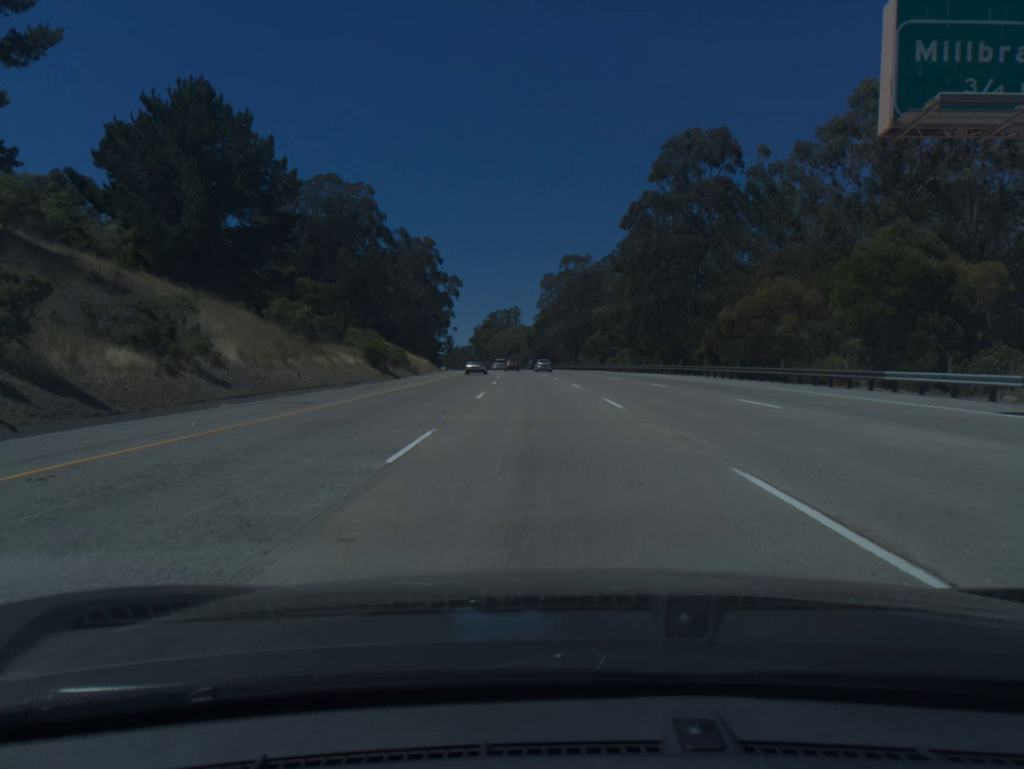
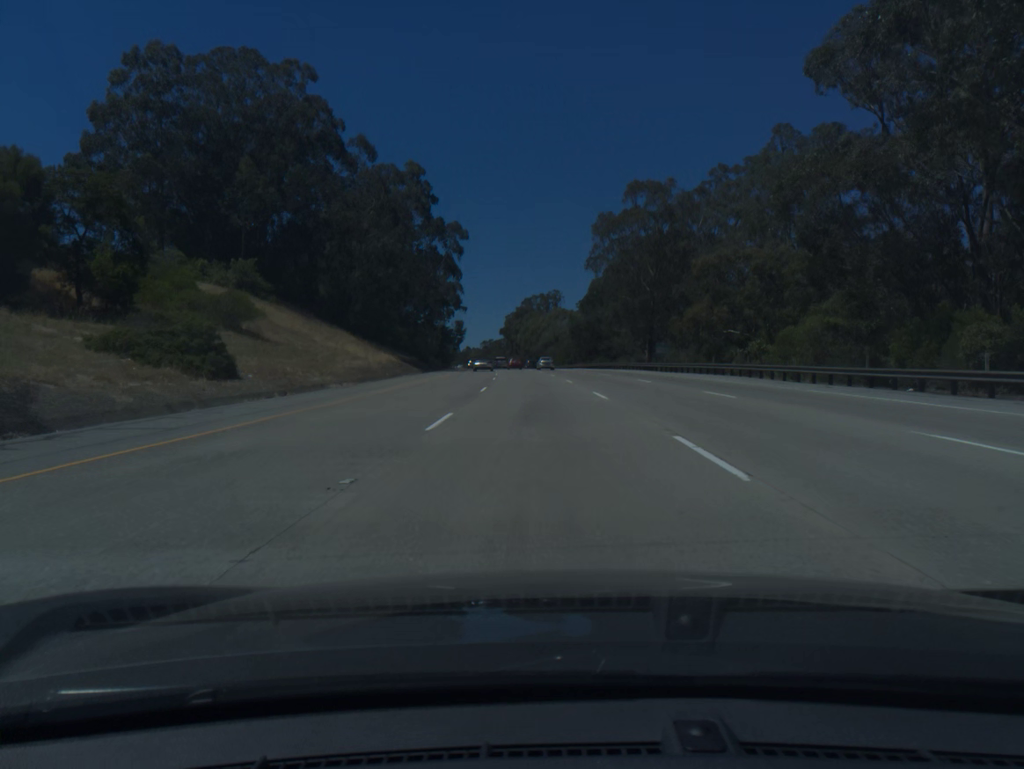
(-1.4, +54.7) m; -3°
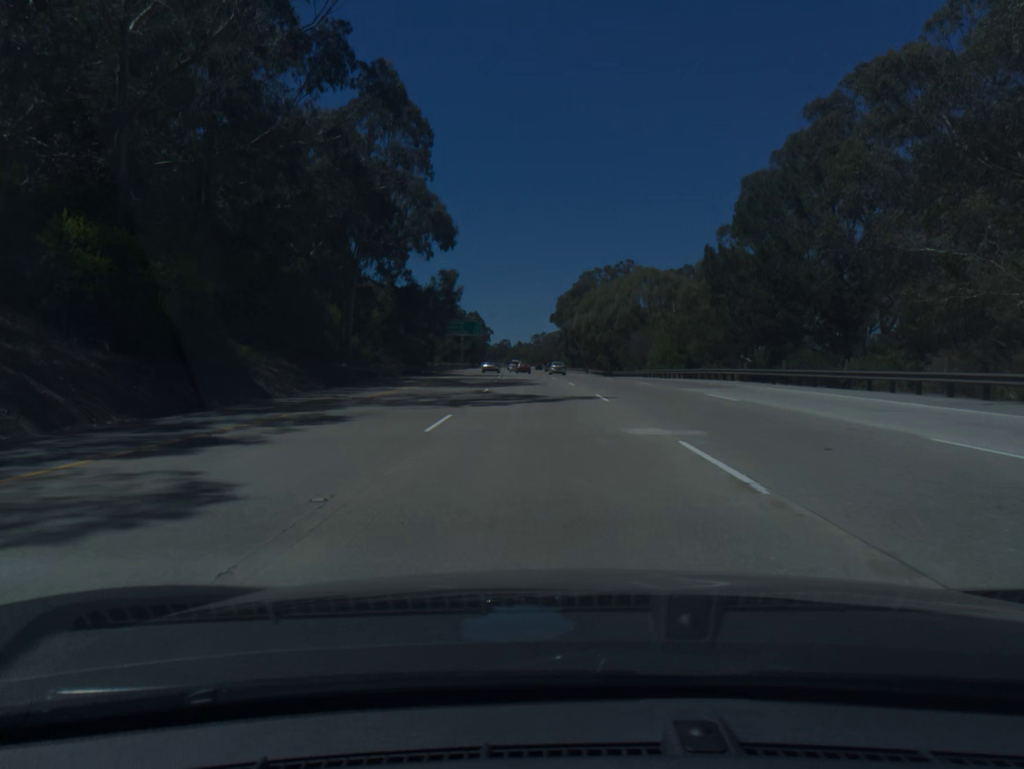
(-2.7, +73.1) m; -4°
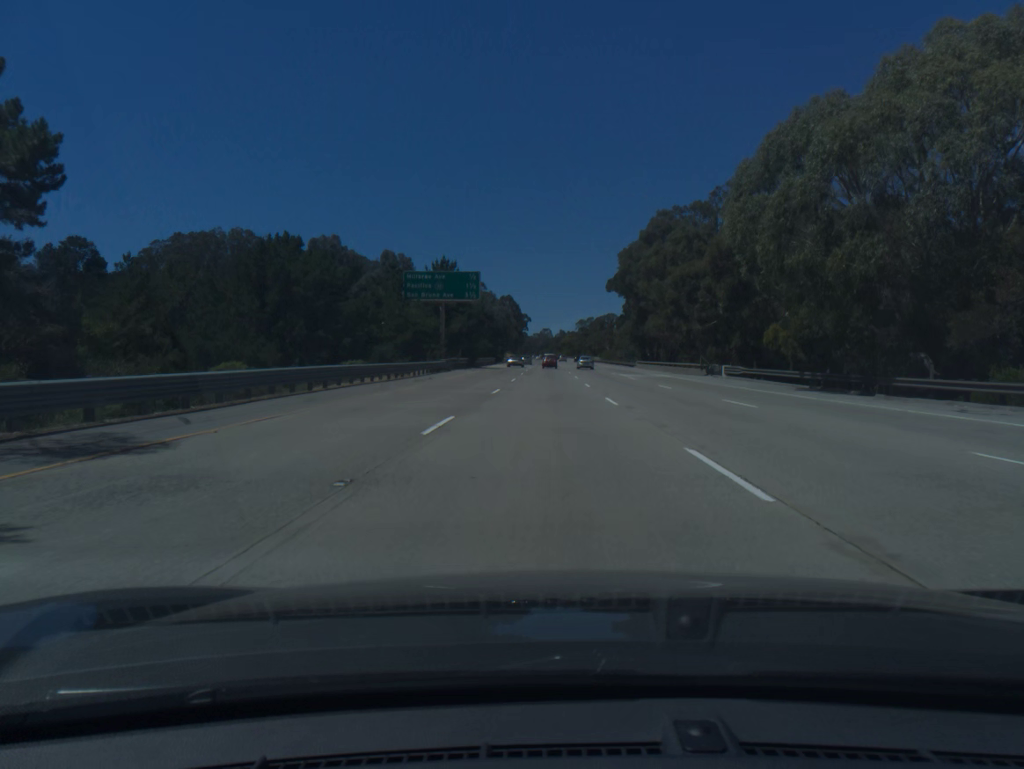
(-2.1, +73.6) m; -3°
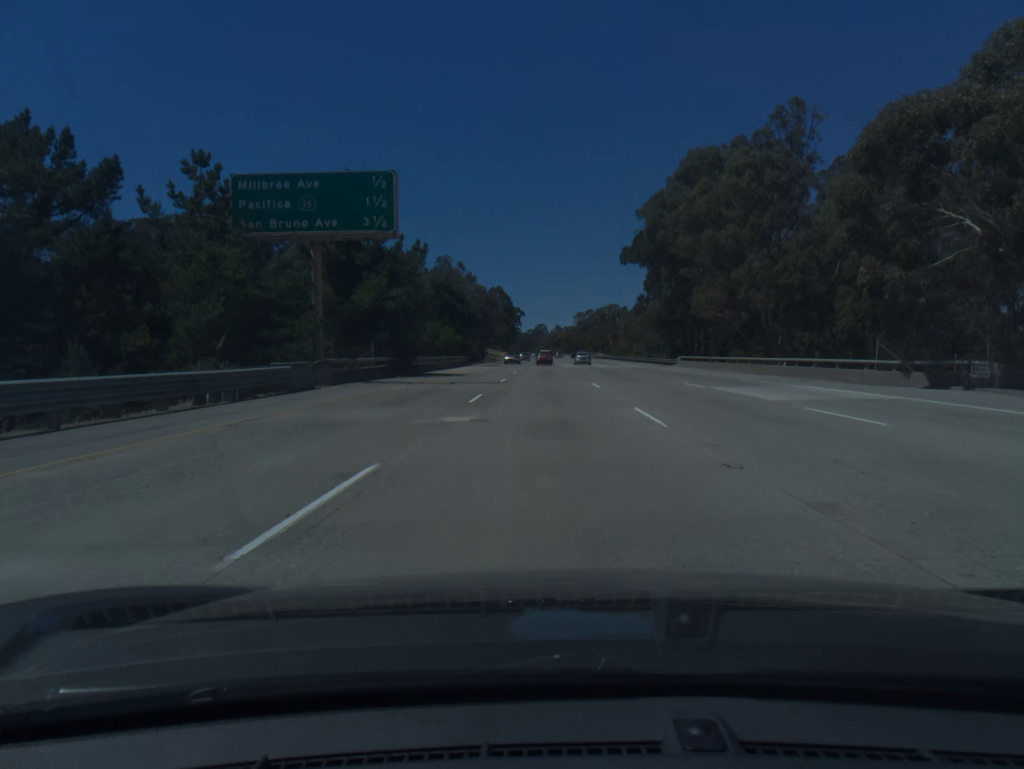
(0.0, +37.1) m; 0°
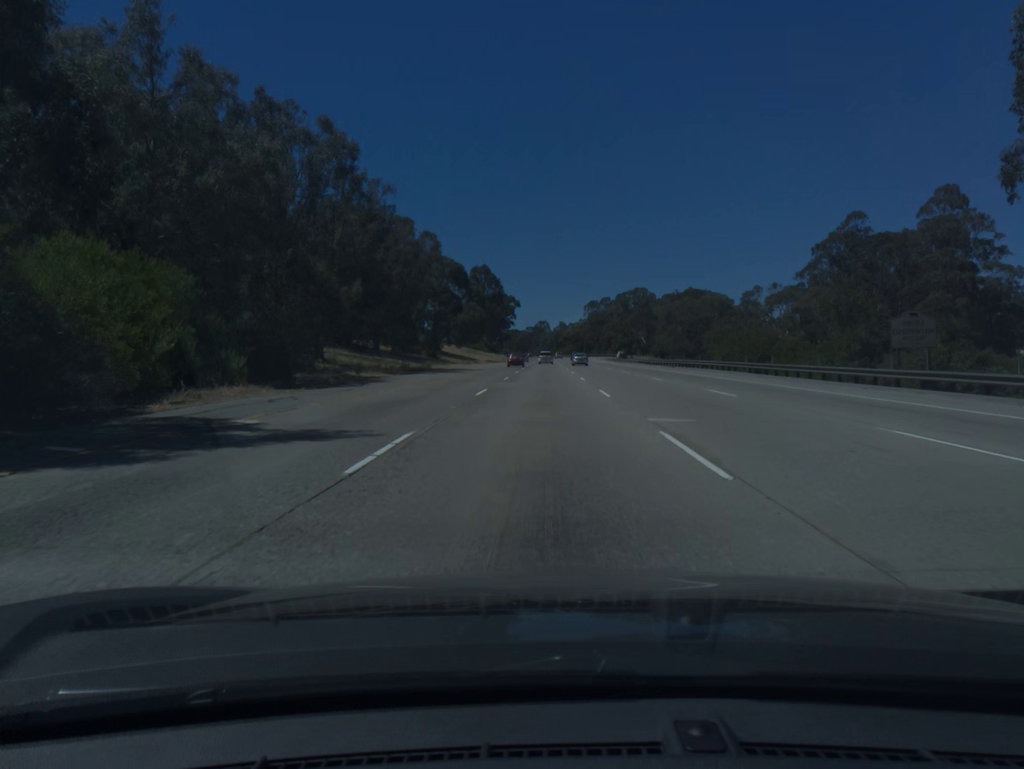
(+0.1, +91.8) m; 0°
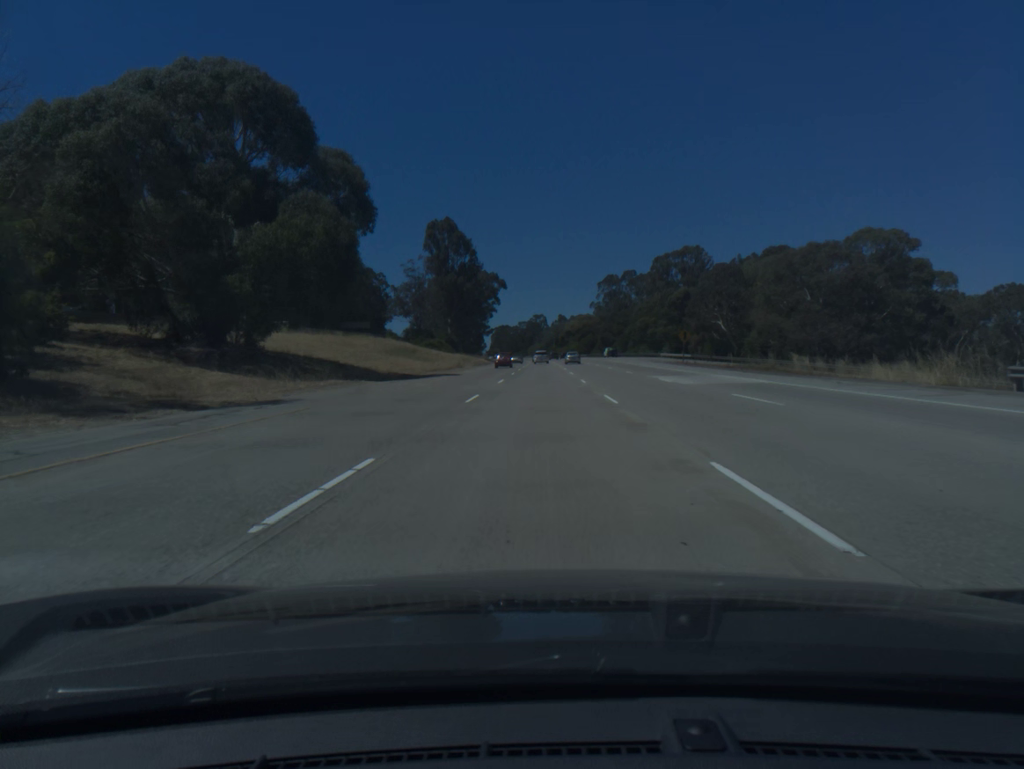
(+0.2, +91.2) m; 0°
